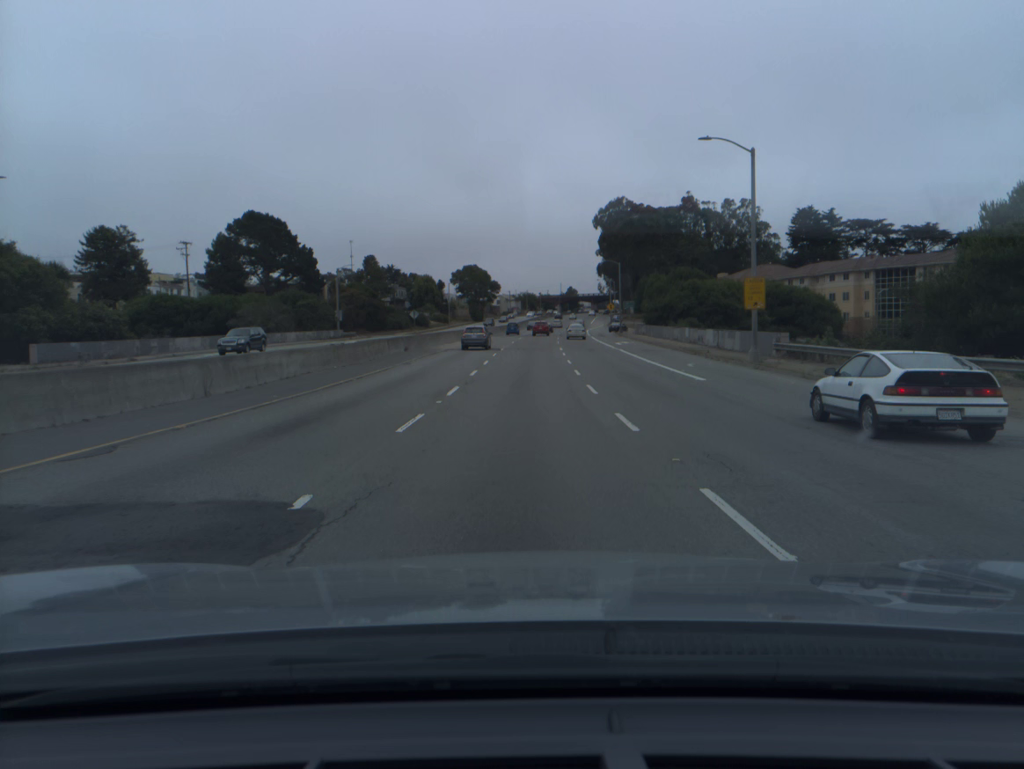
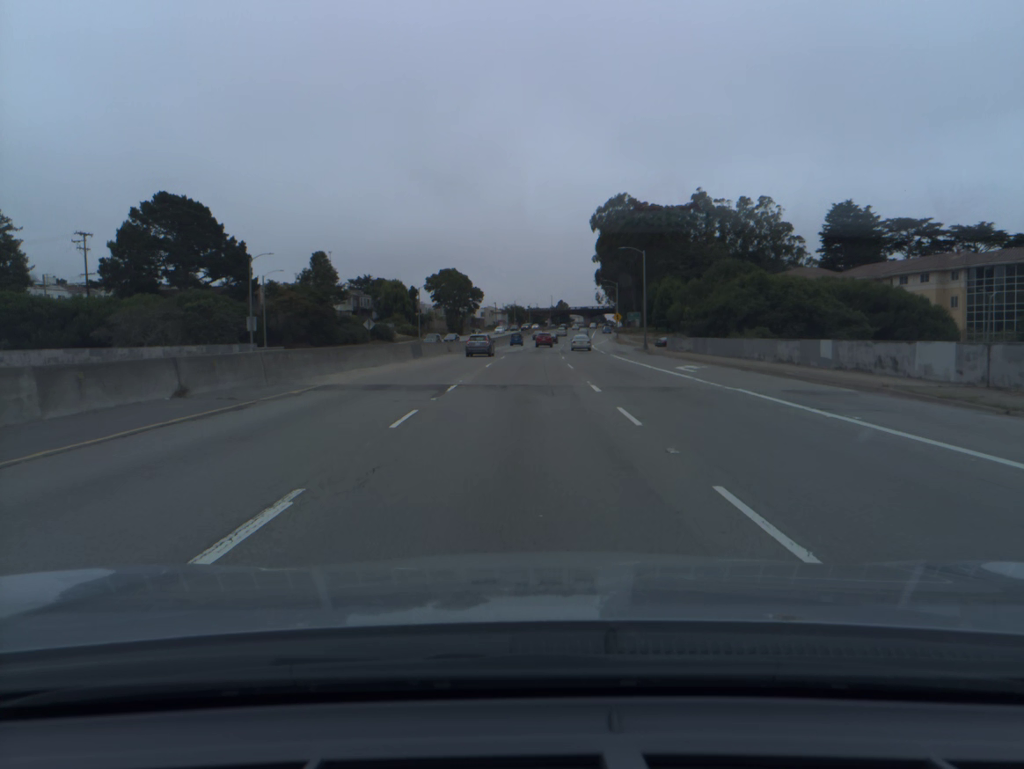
(+0.2, +29.3) m; +1°
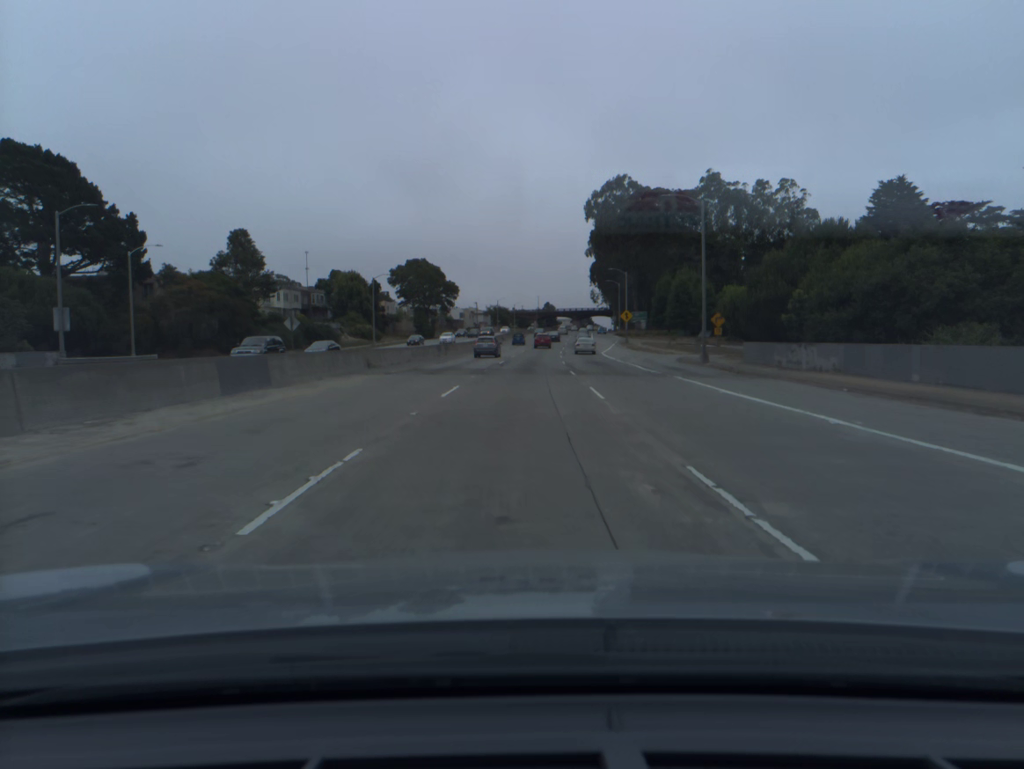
(+0.3, +29.6) m; +1°
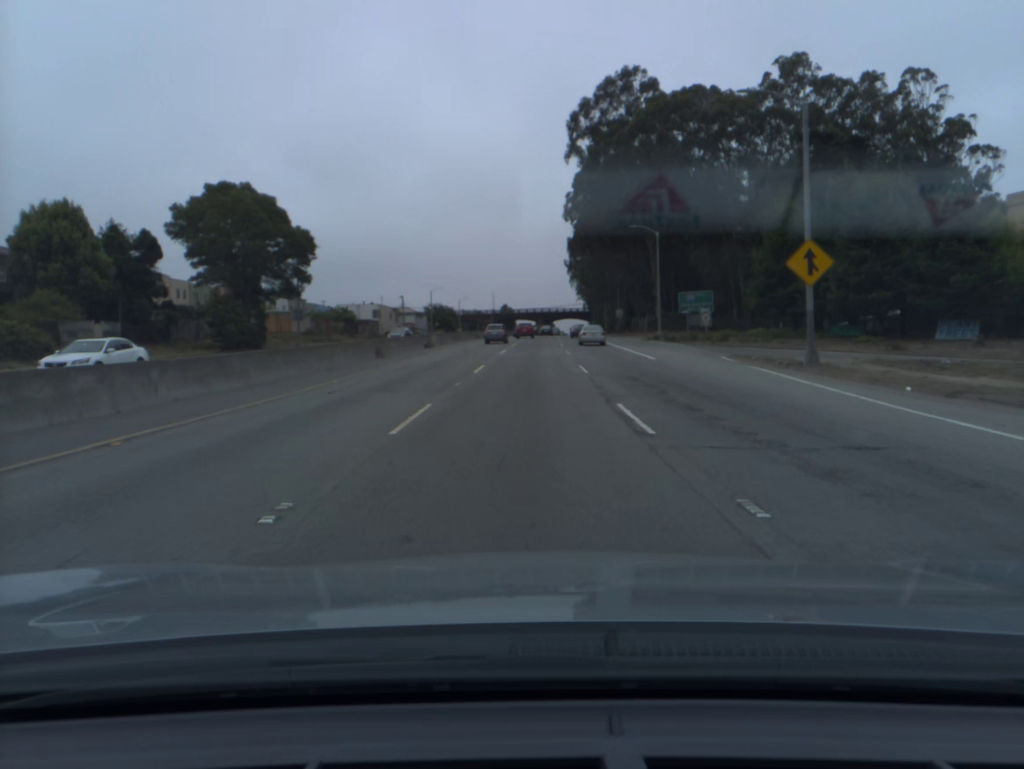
(+2.0, +75.1) m; +3°
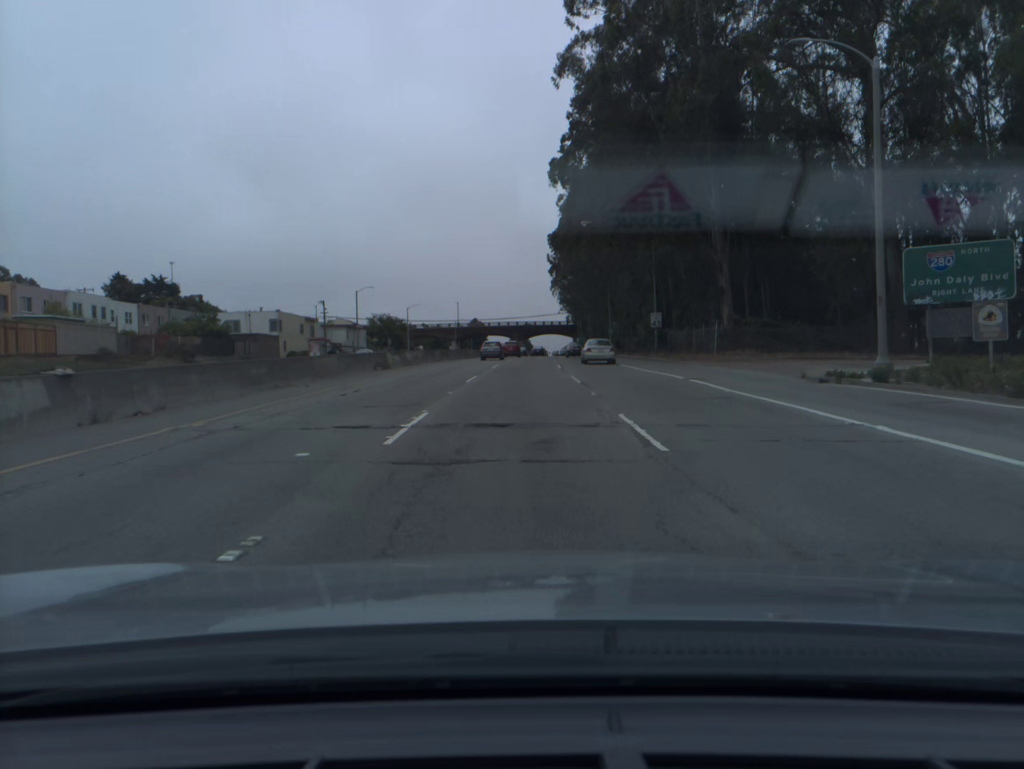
(+0.7, +45.4) m; +2°
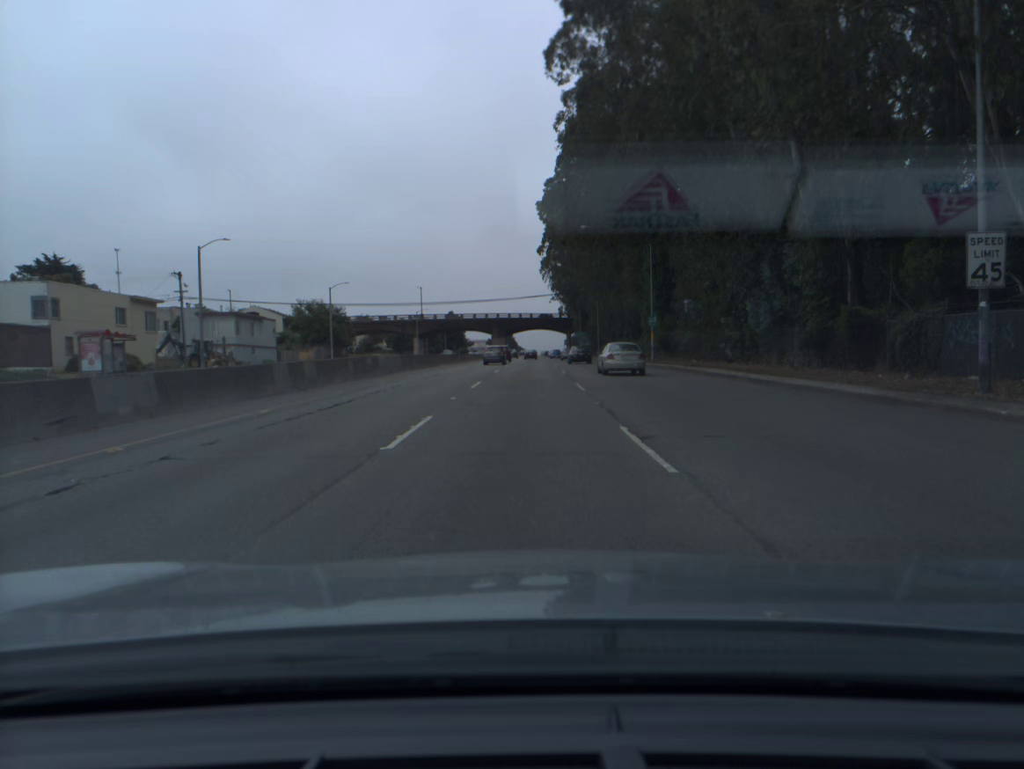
(+0.5, +45.1) m; +1°
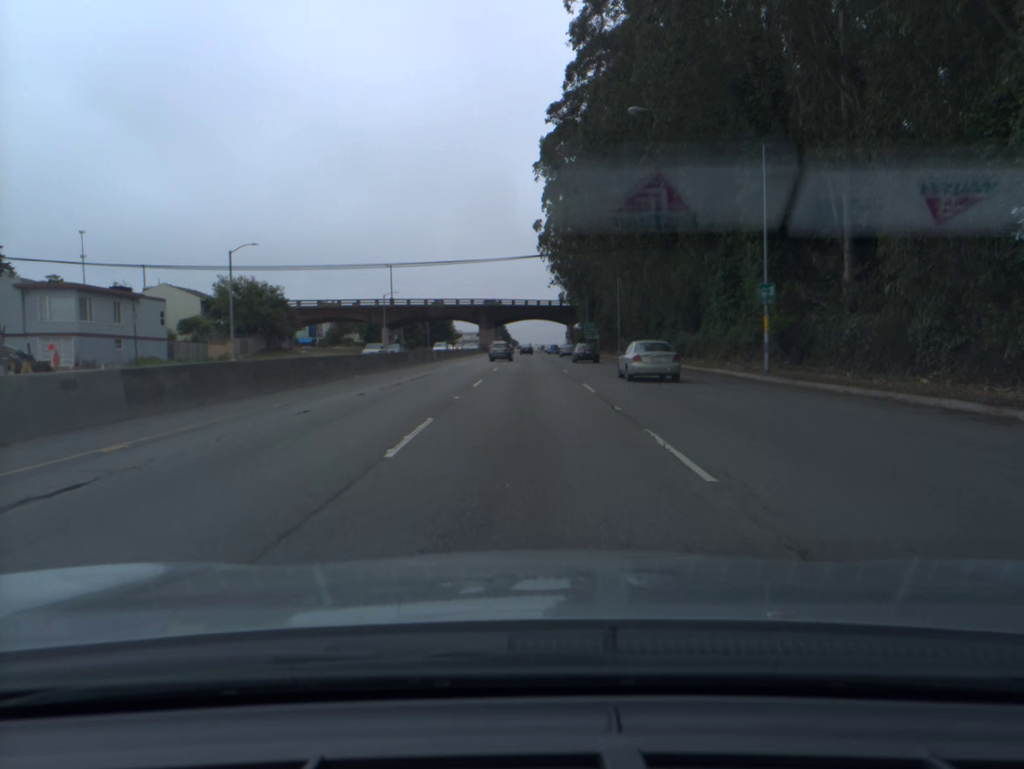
(+0.1, +30.0) m; 0°
